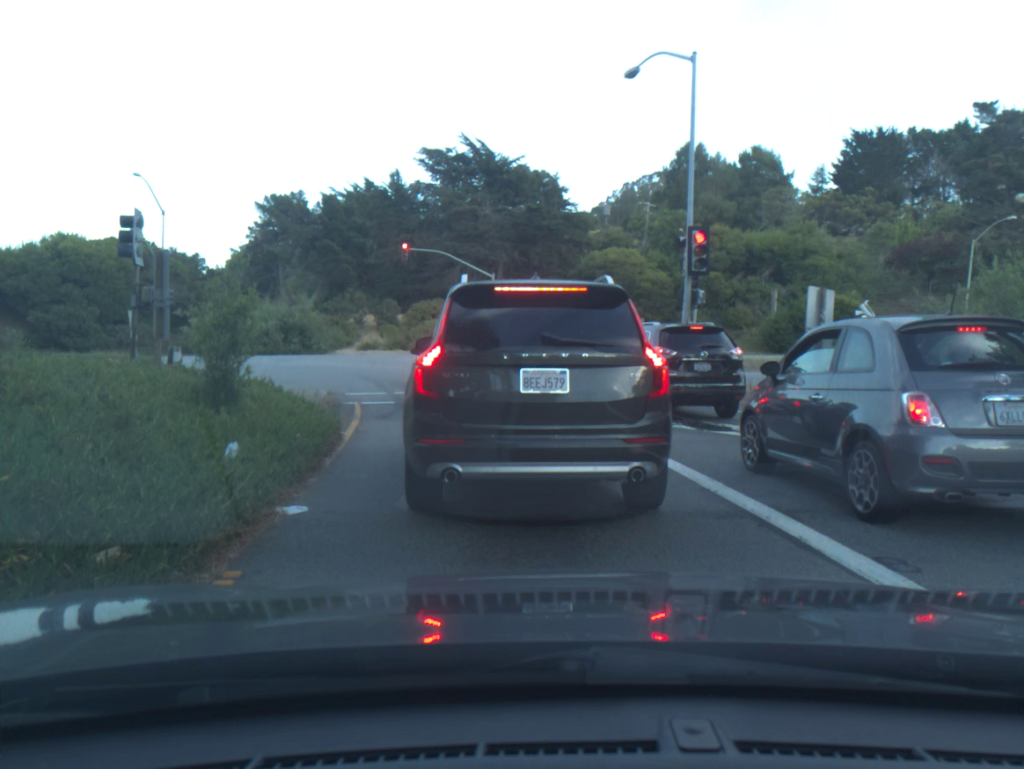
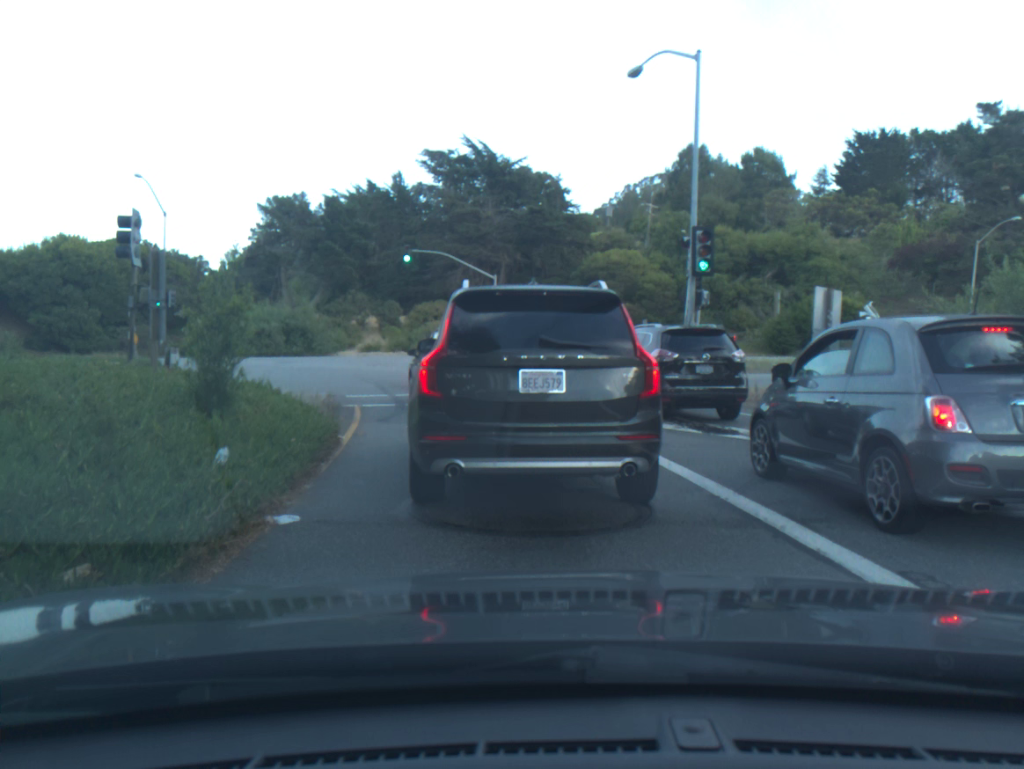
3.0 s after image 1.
(-0.1, +0.3) m; 0°
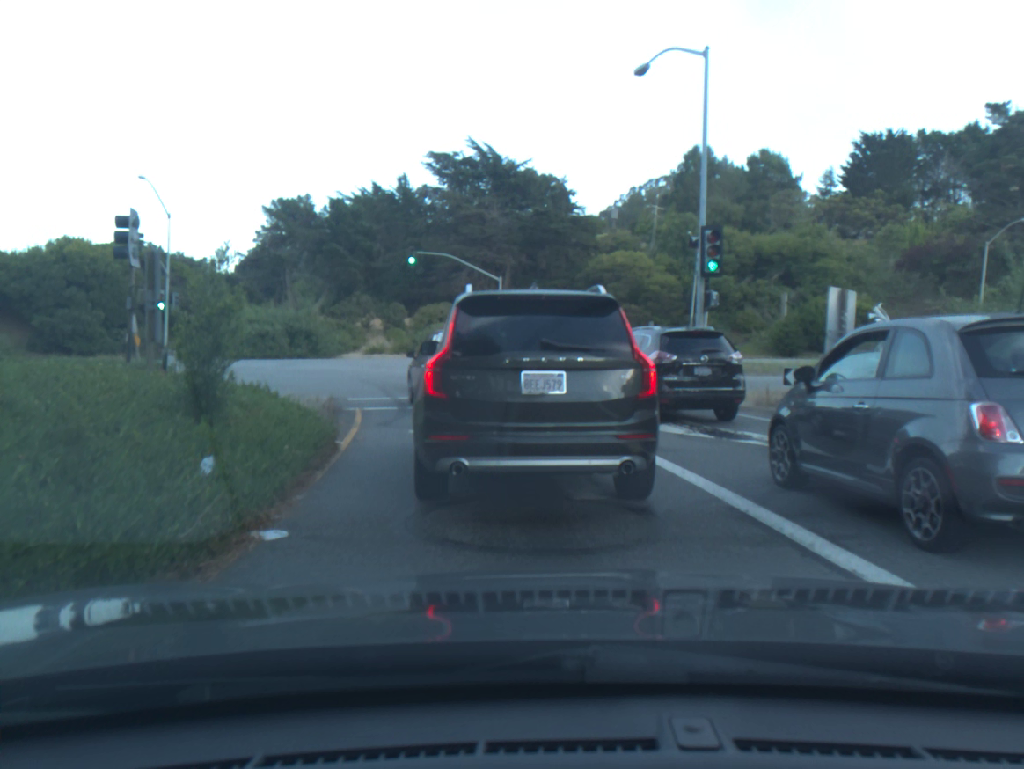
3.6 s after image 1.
(0.0, +0.4) m; 0°
